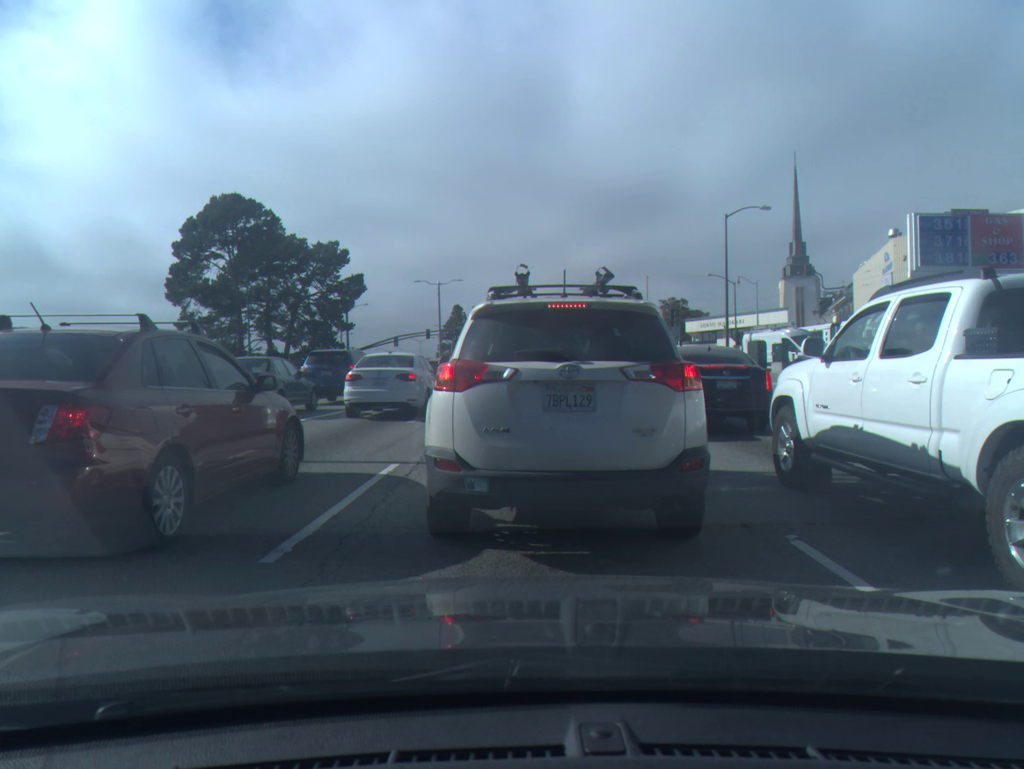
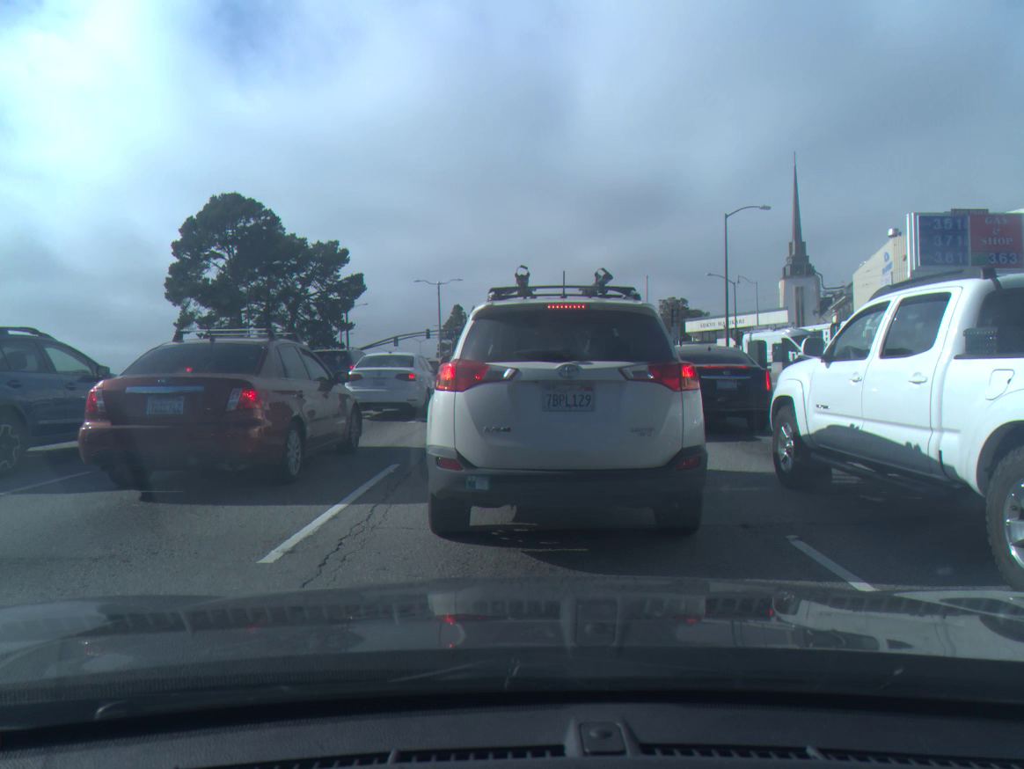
(0.0, 0.0) m; 0°
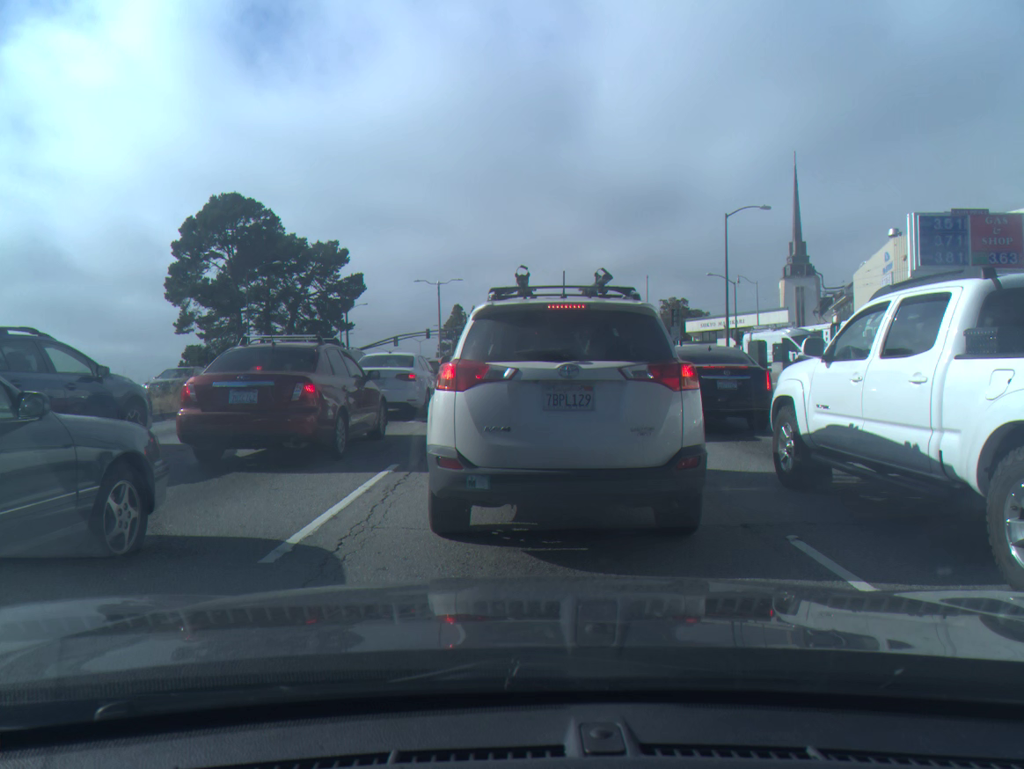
(0.0, 0.0) m; 0°
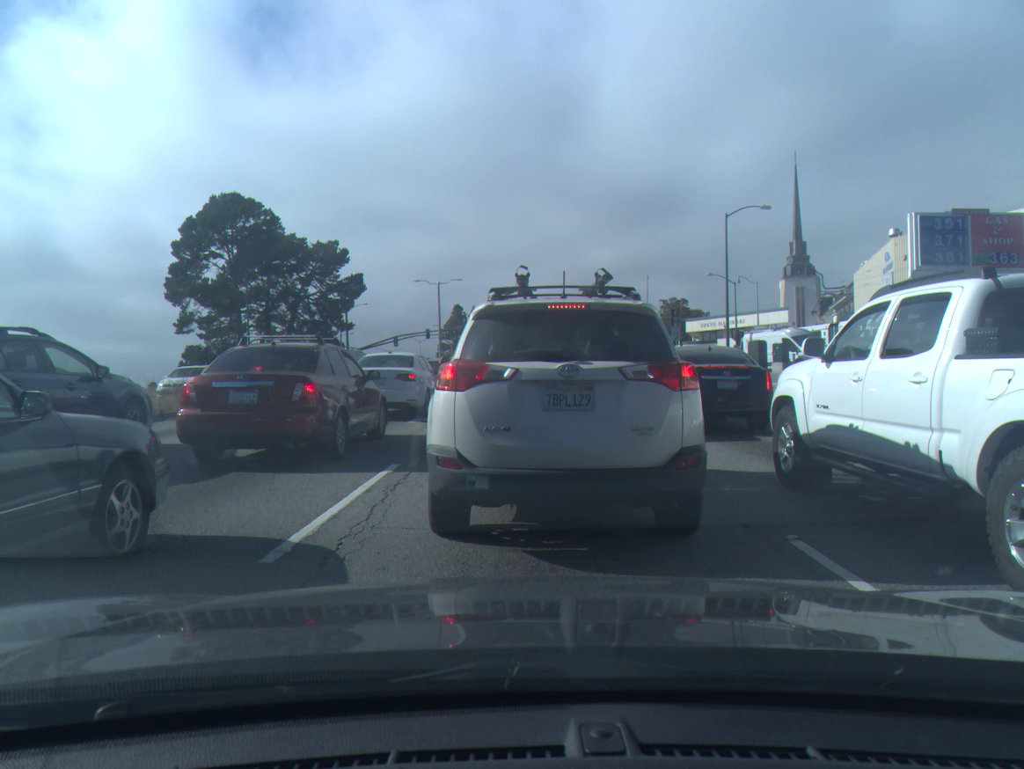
(0.0, 0.0) m; 0°
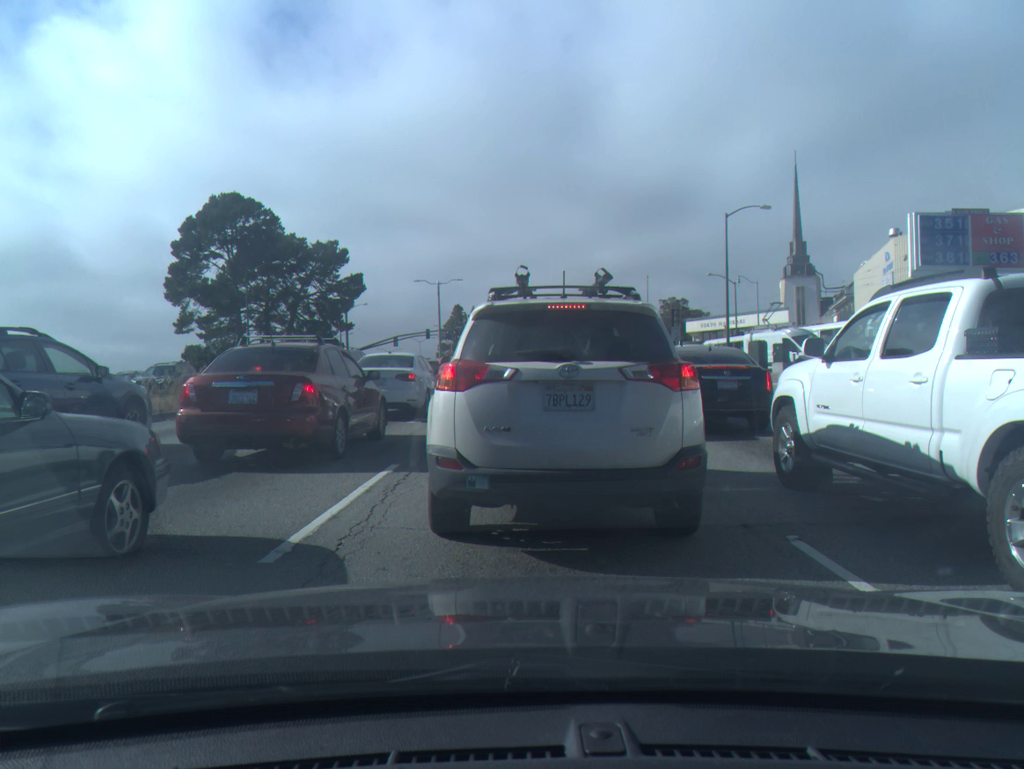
(0.0, 0.0) m; 0°
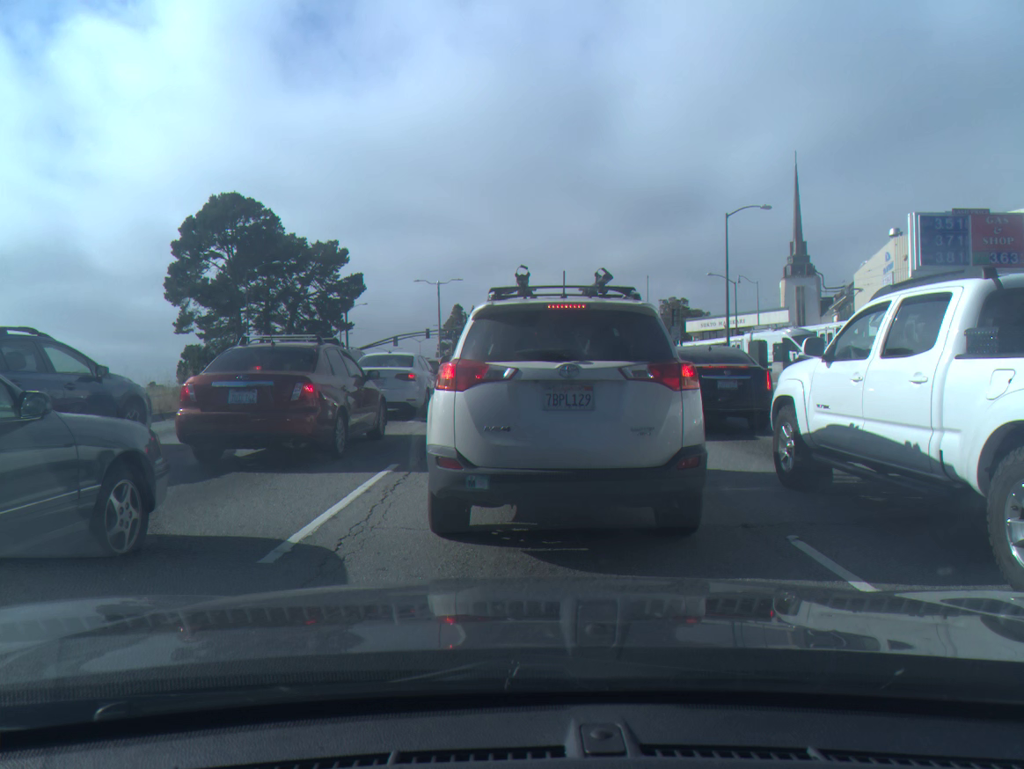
(0.0, 0.0) m; 0°
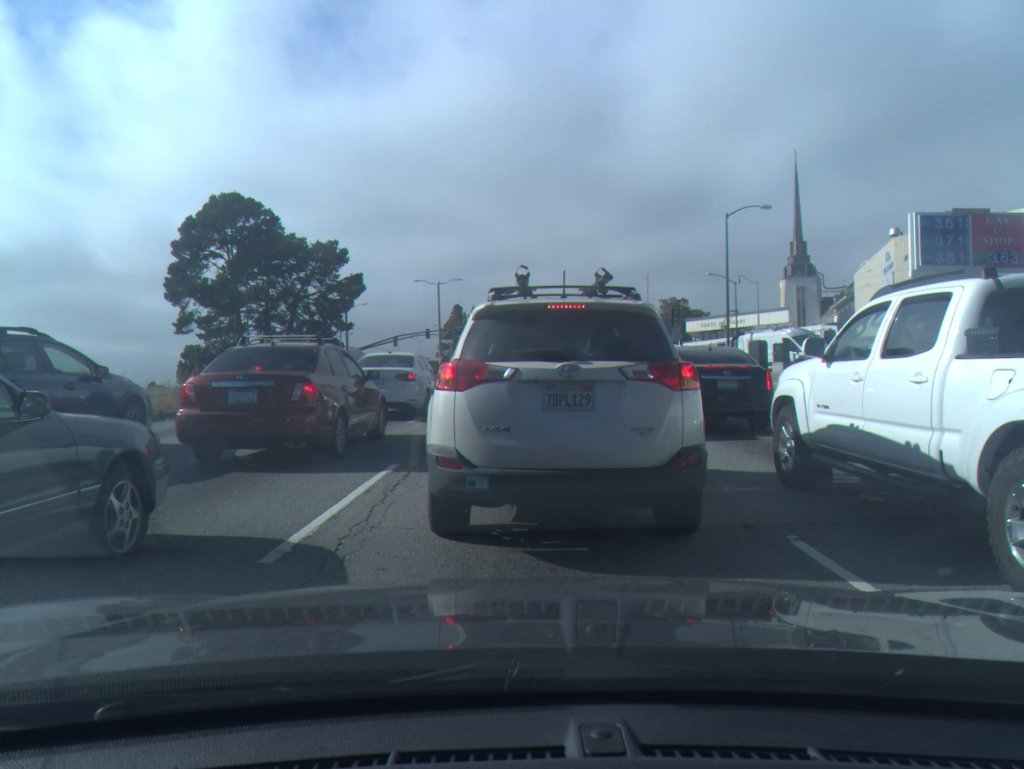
(0.0, 0.0) m; 0°
